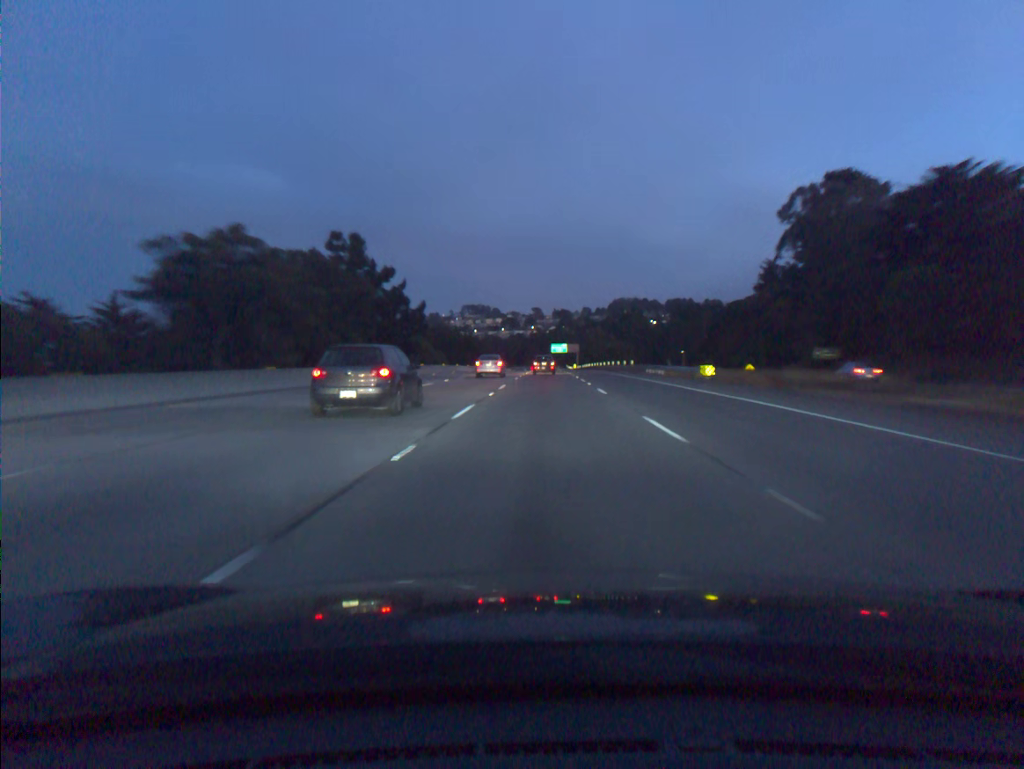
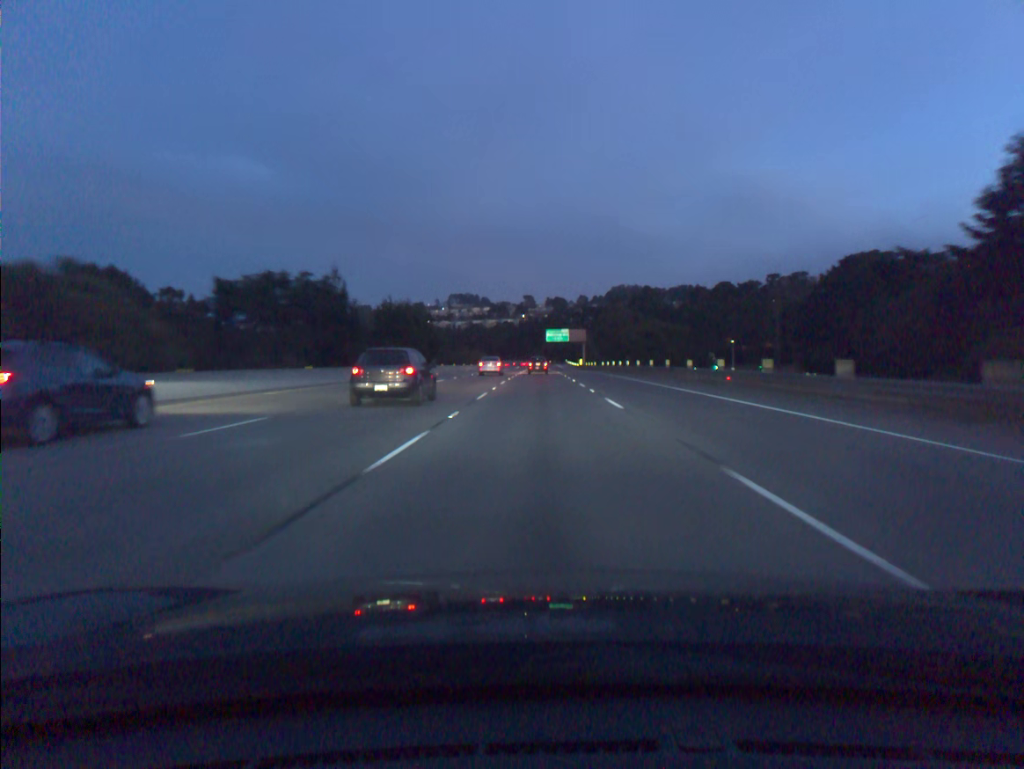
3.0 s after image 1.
(+0.4, +80.1) m; +1°
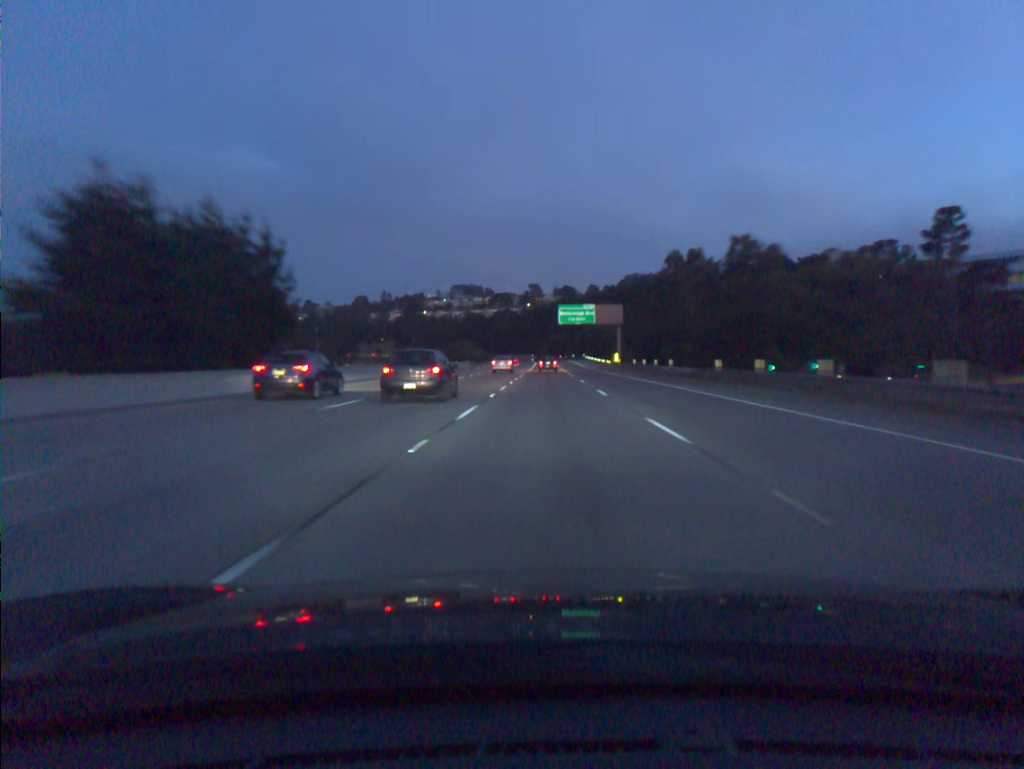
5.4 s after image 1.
(-0.4, +66.2) m; 0°
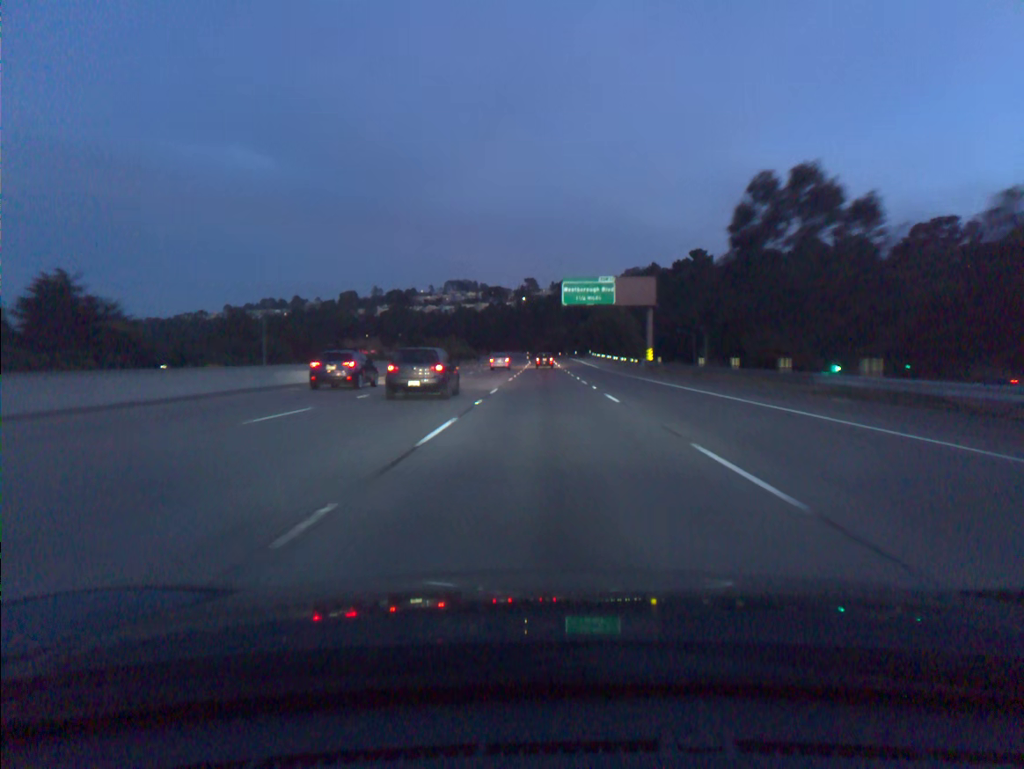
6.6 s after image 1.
(+0.1, +34.0) m; 0°
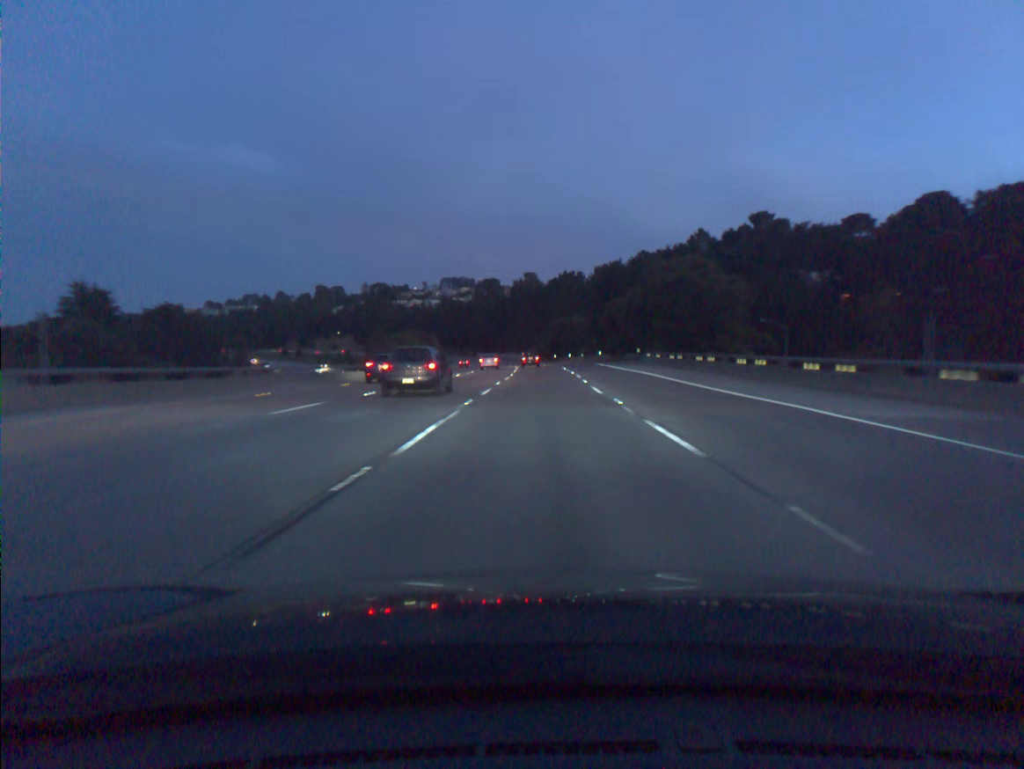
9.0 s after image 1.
(+0.1, +69.7) m; 0°
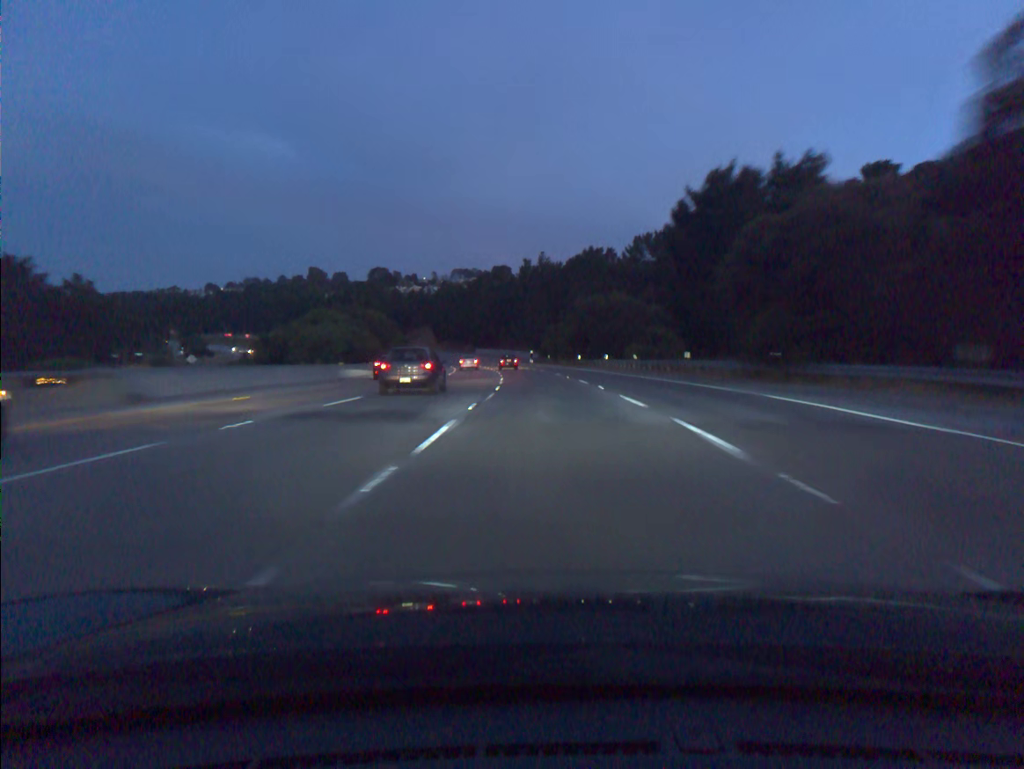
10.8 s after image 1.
(-0.4, +52.6) m; -1°
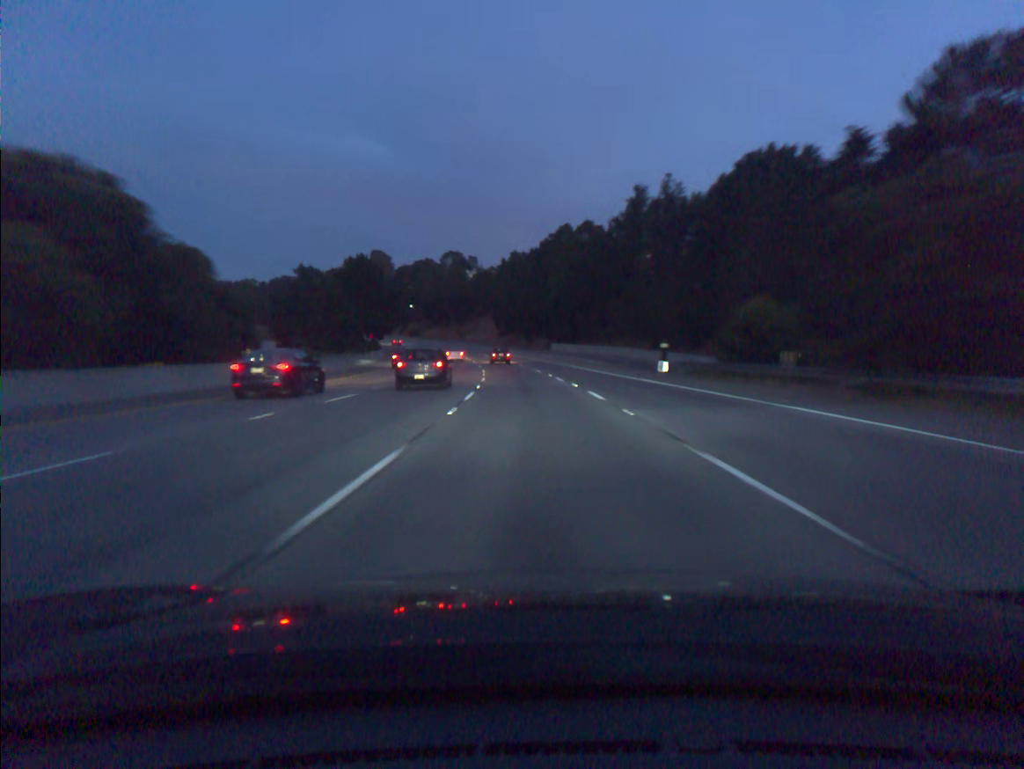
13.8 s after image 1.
(-3.9, +86.4) m; -6°
